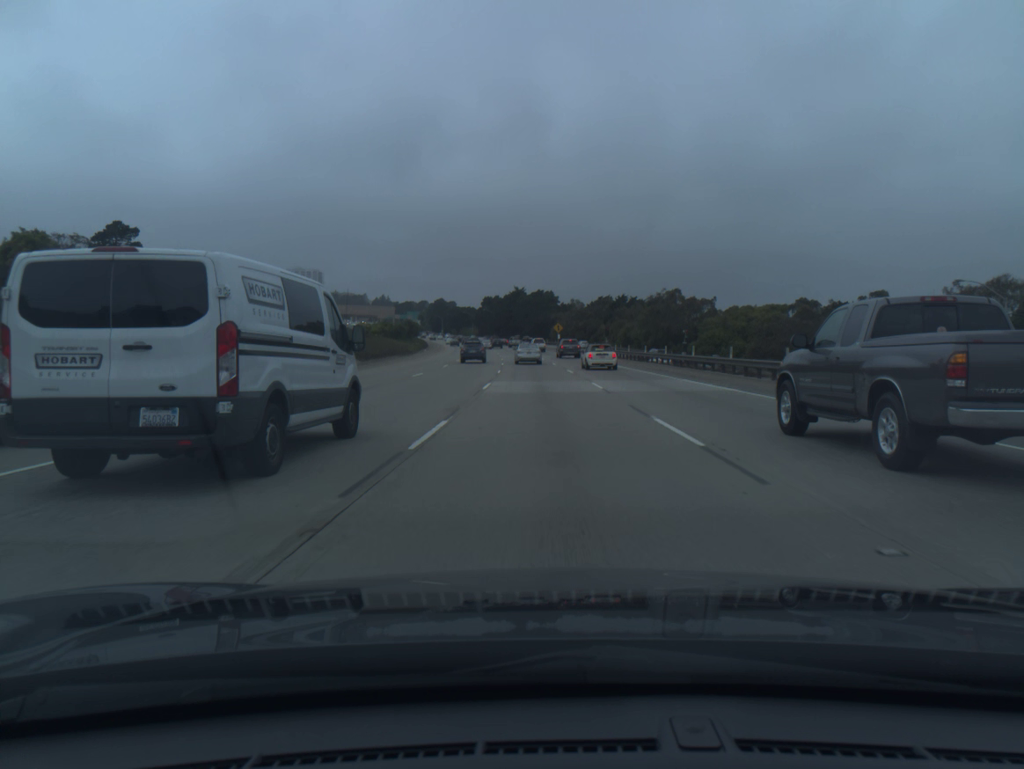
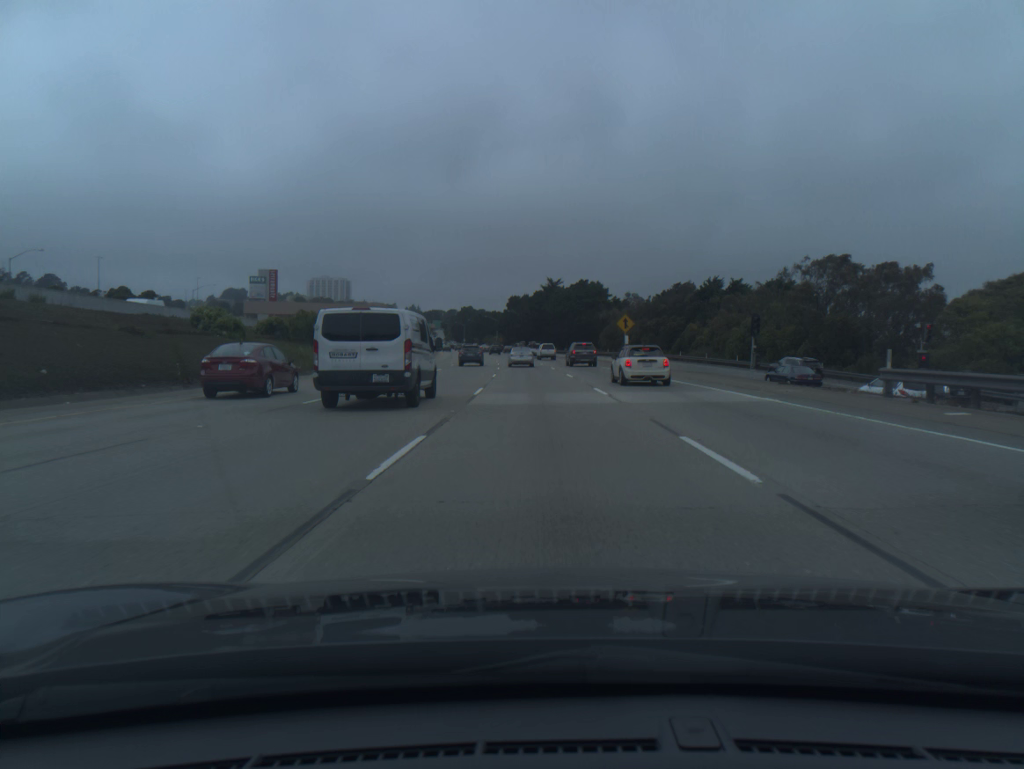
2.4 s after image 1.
(-1.4, +60.8) m; -3°
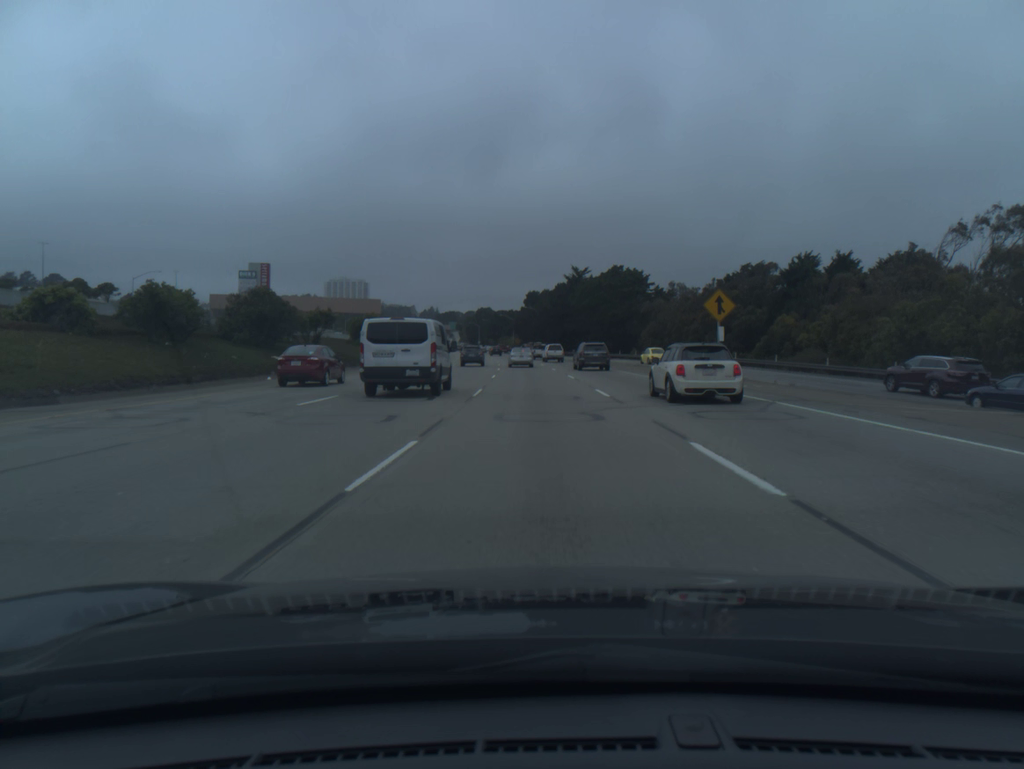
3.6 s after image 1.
(-0.4, +29.8) m; -2°
